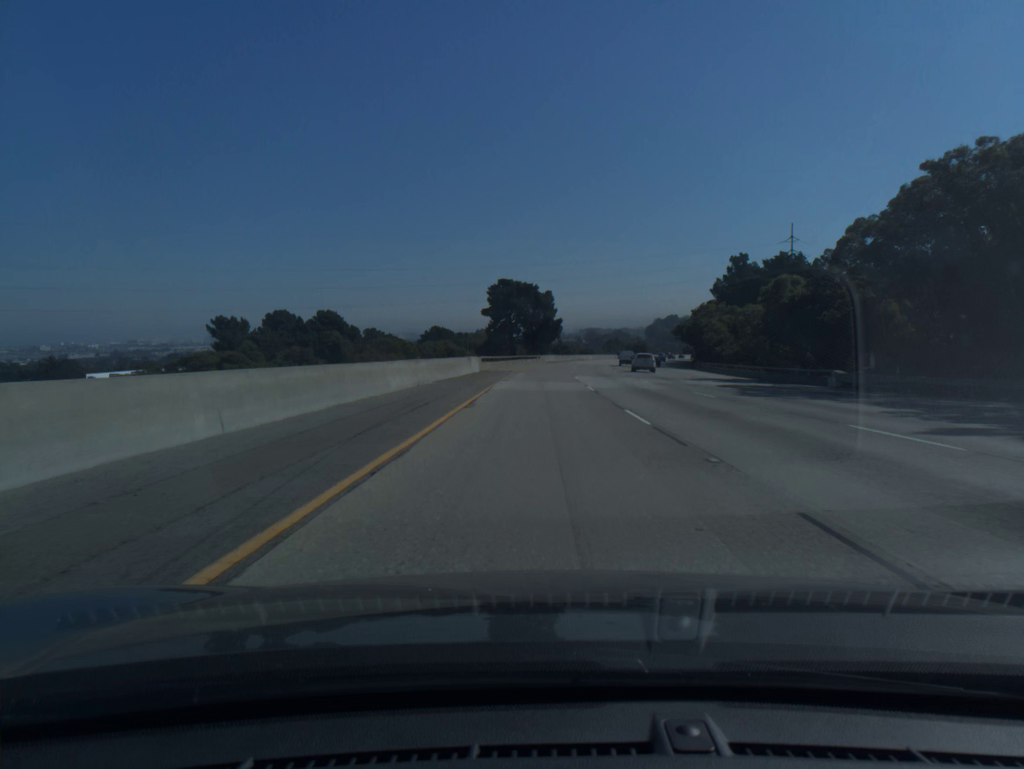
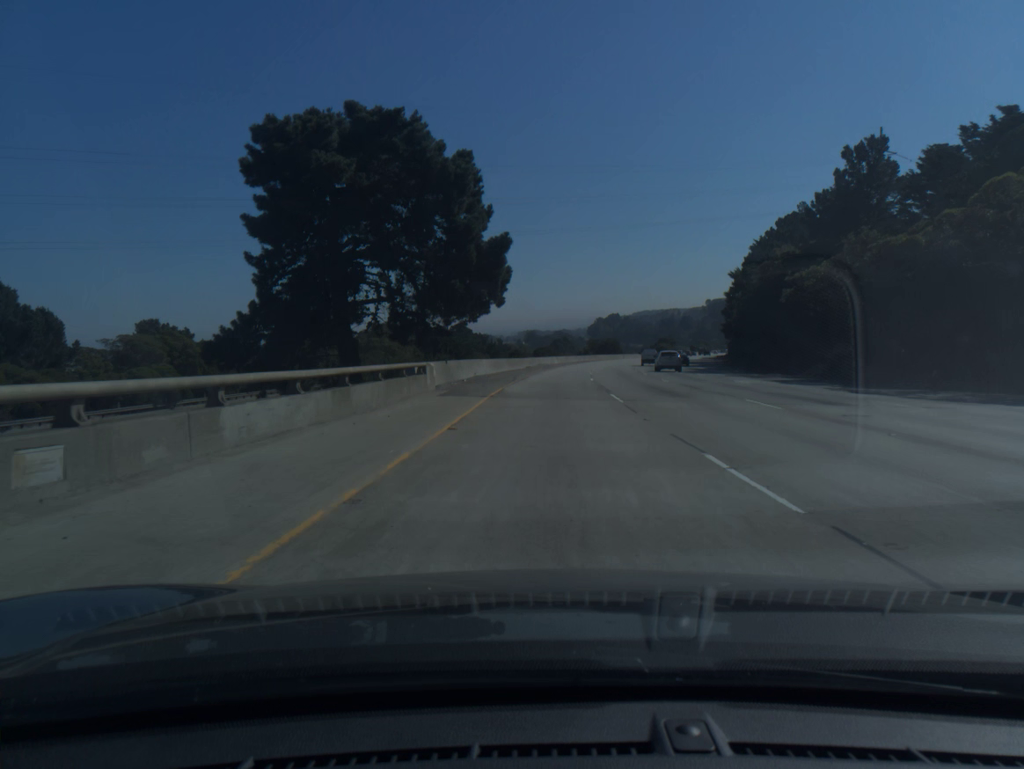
(+2.0, +81.3) m; +4°
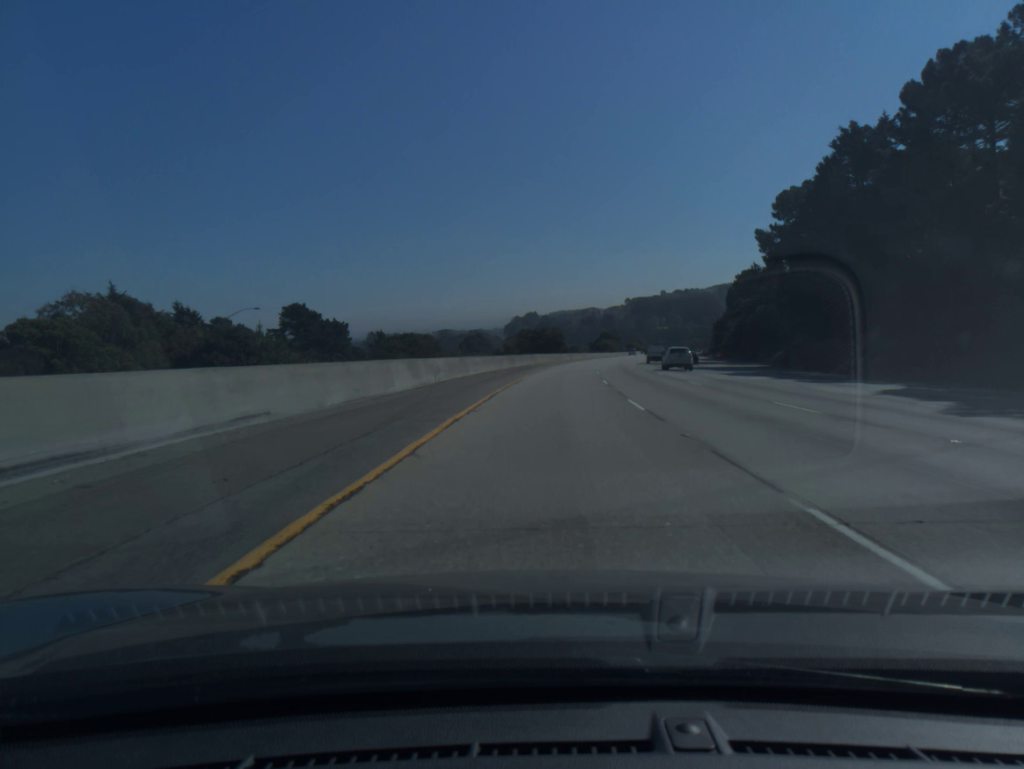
(+4.2, +81.2) m; +6°
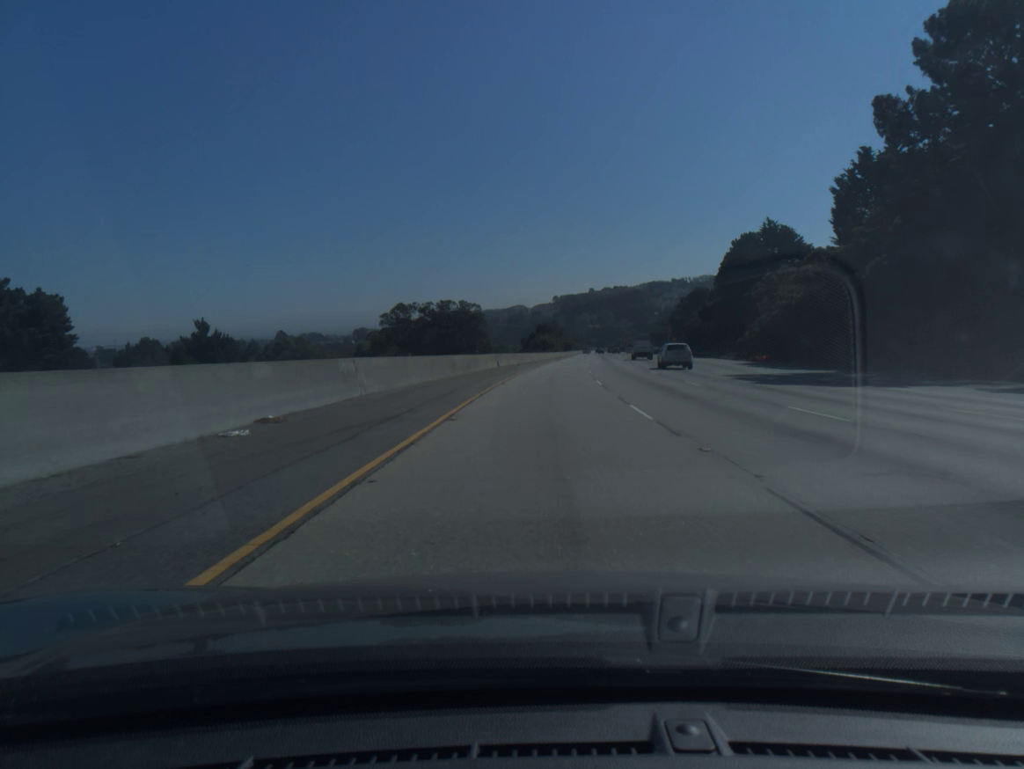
(+2.8, +61.0) m; +5°
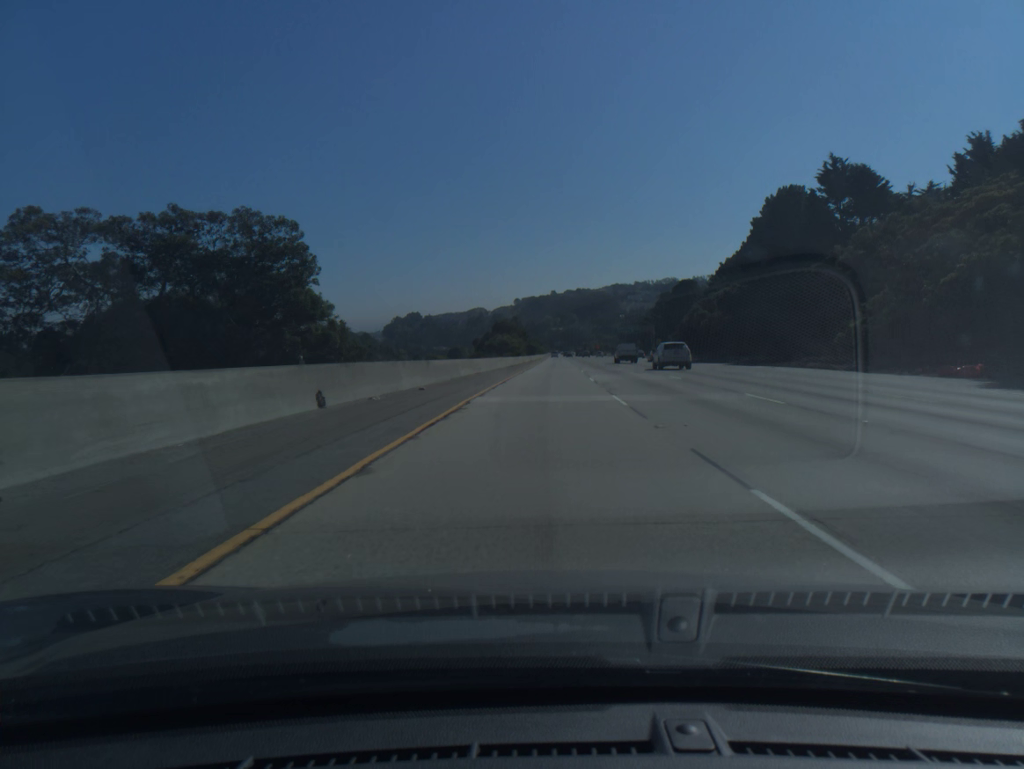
(+1.0, +40.6) m; +3°
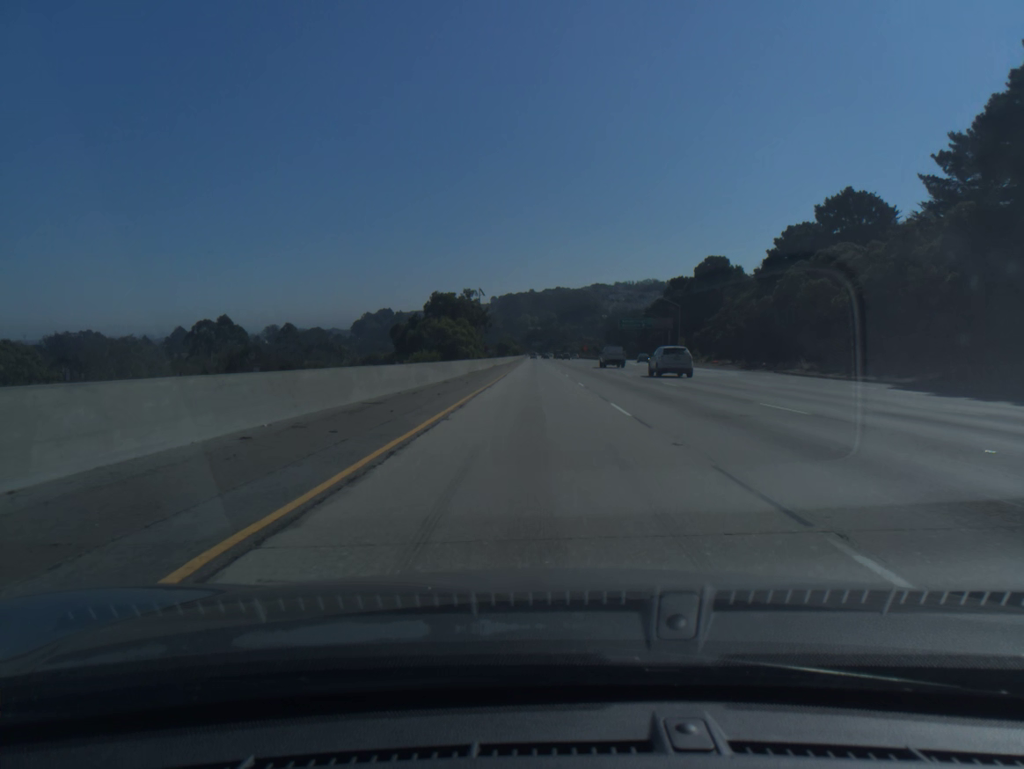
(+1.3, +60.8) m; +2°
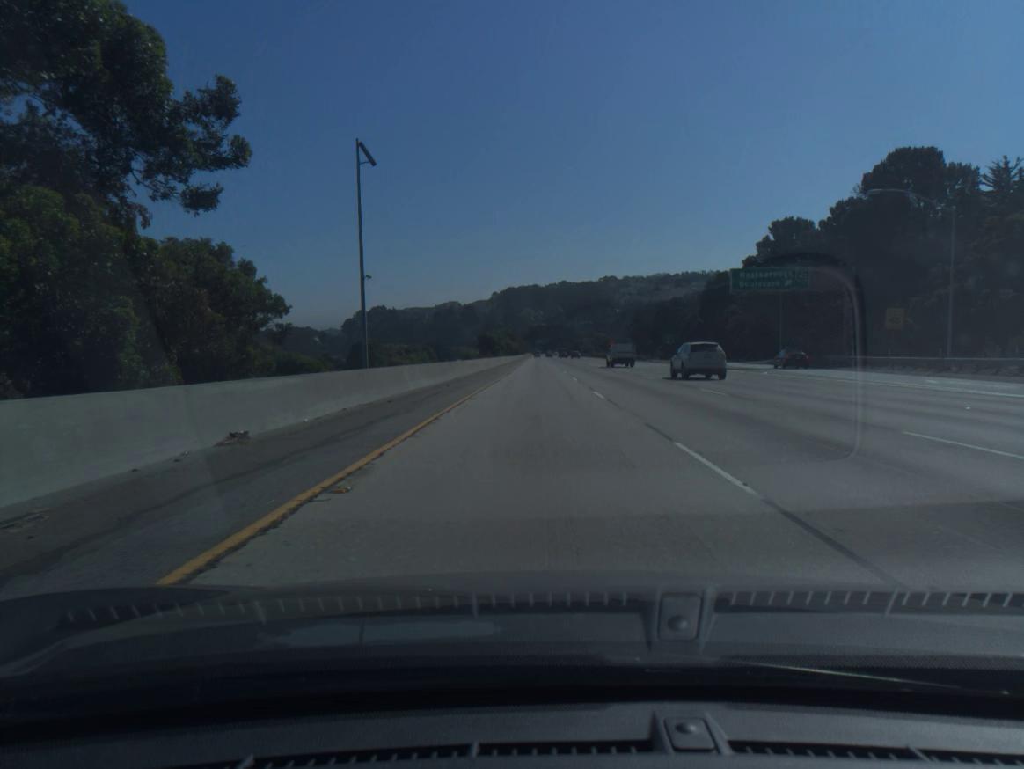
(-0.2, +81.3) m; 0°
